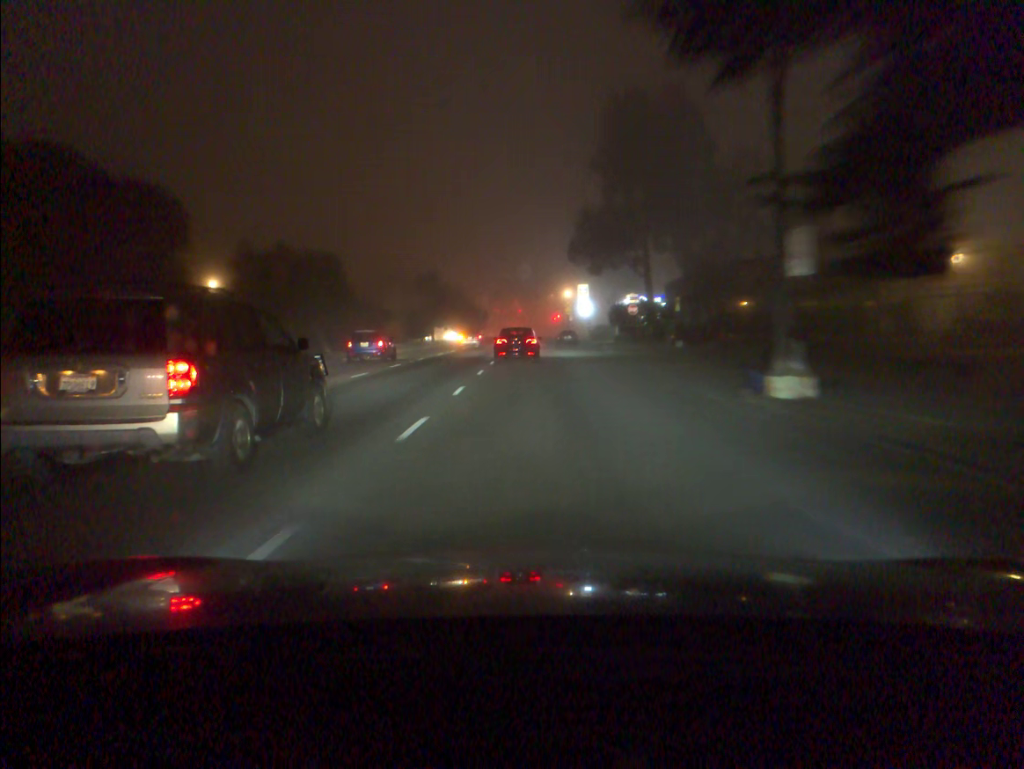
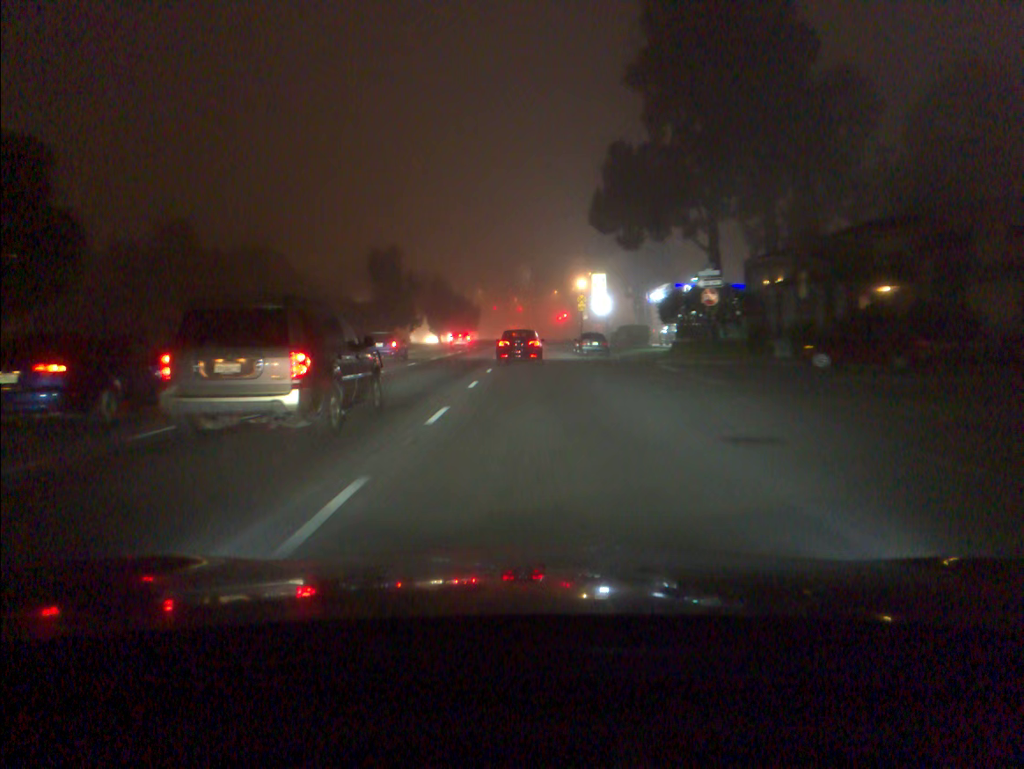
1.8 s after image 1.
(0.0, +26.6) m; 0°
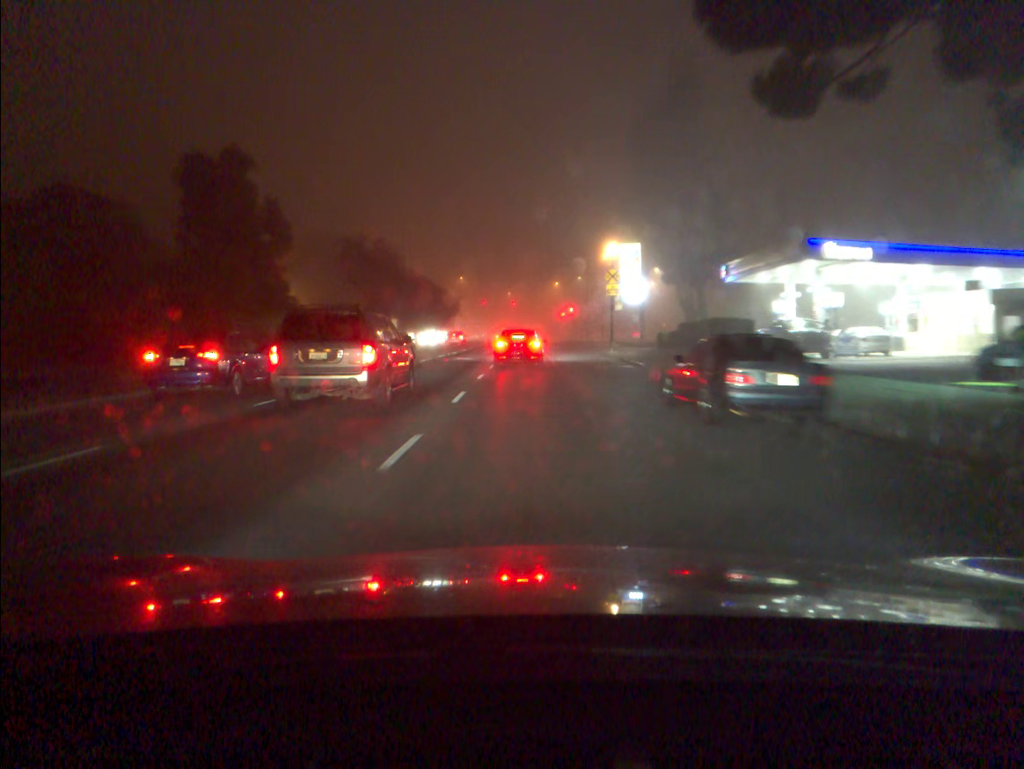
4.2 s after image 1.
(0.0, +32.6) m; 0°
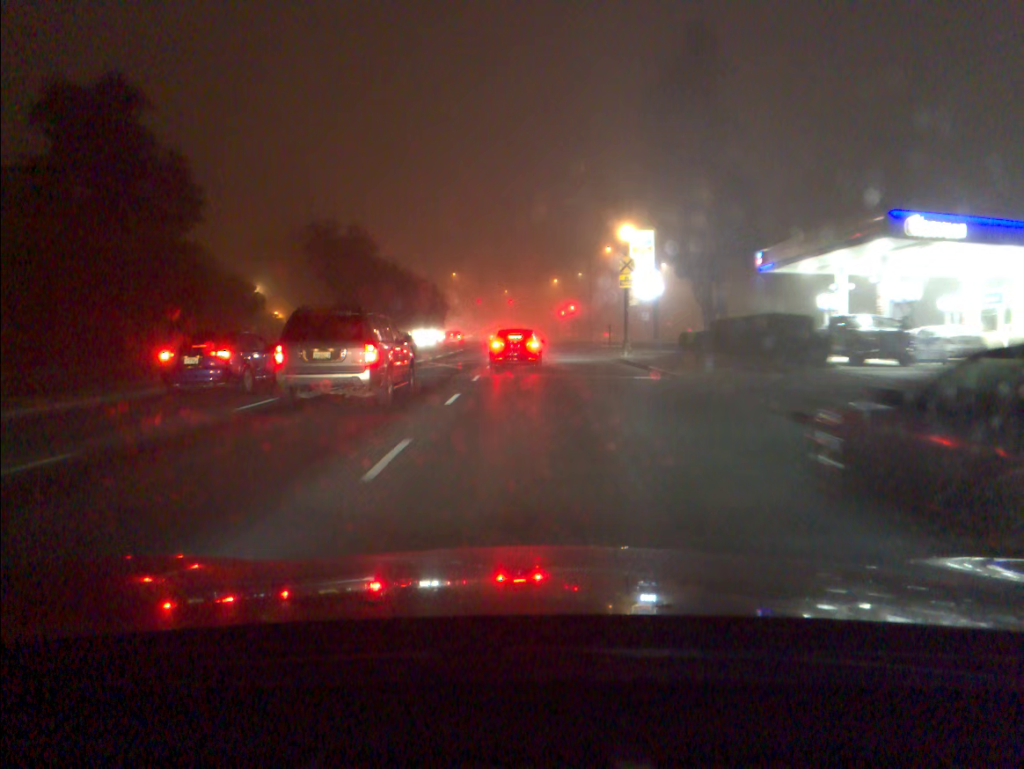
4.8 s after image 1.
(0.0, +7.9) m; 0°
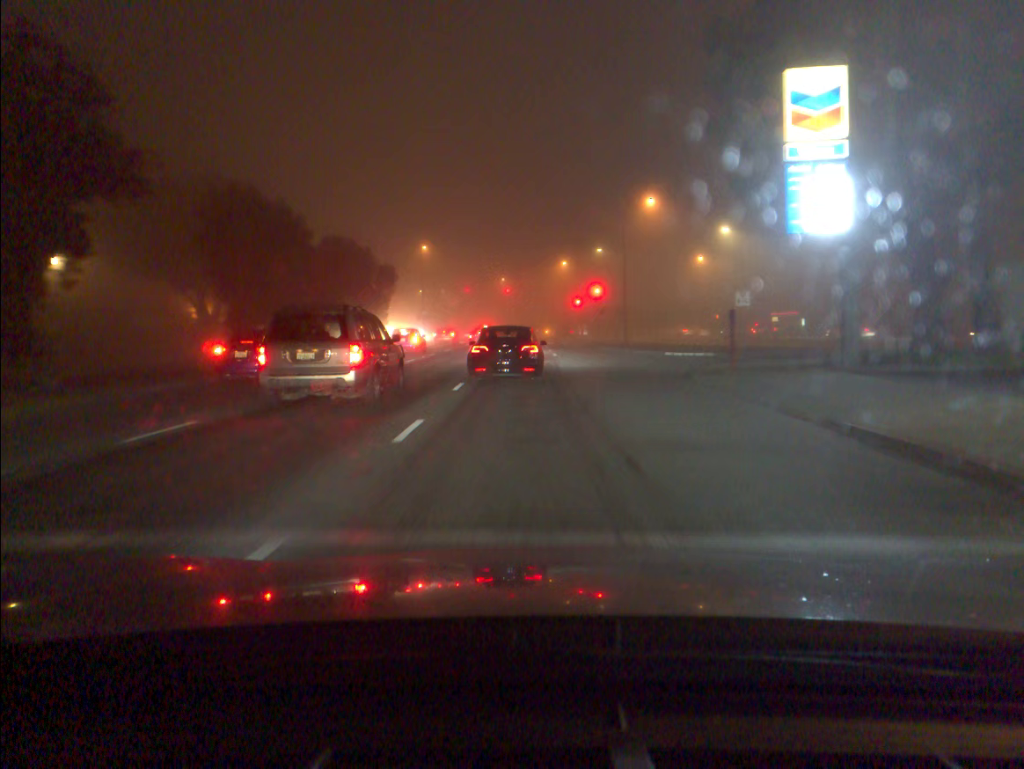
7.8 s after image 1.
(0.0, +34.1) m; 0°
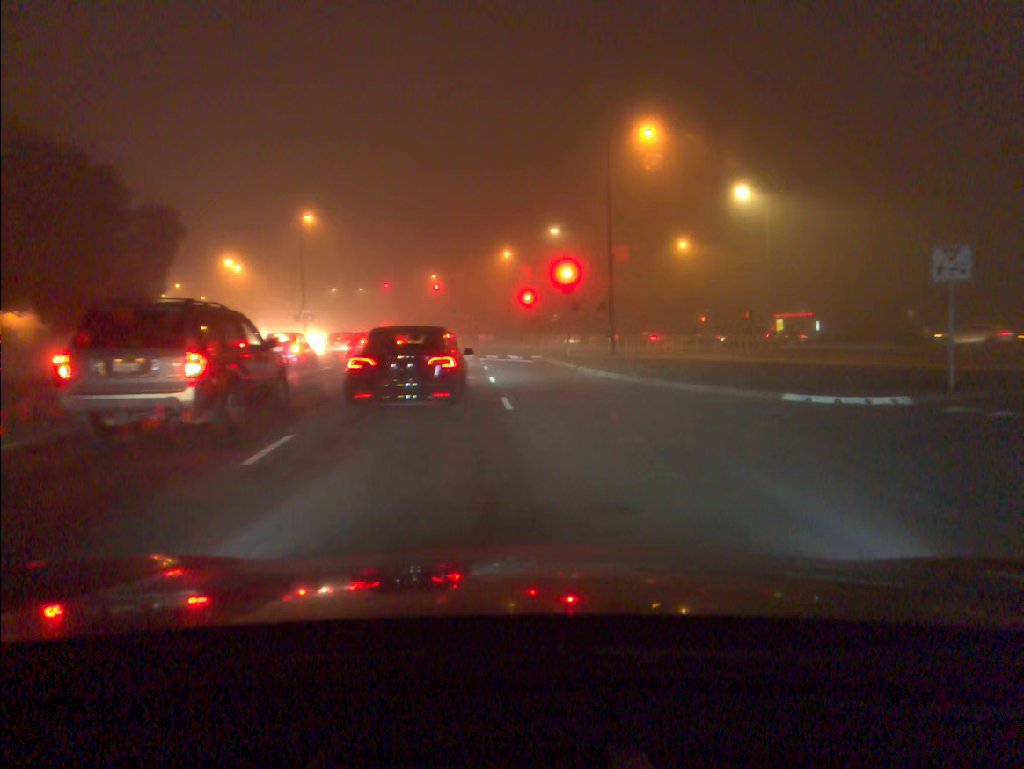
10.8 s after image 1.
(+0.4, +24.7) m; +5°
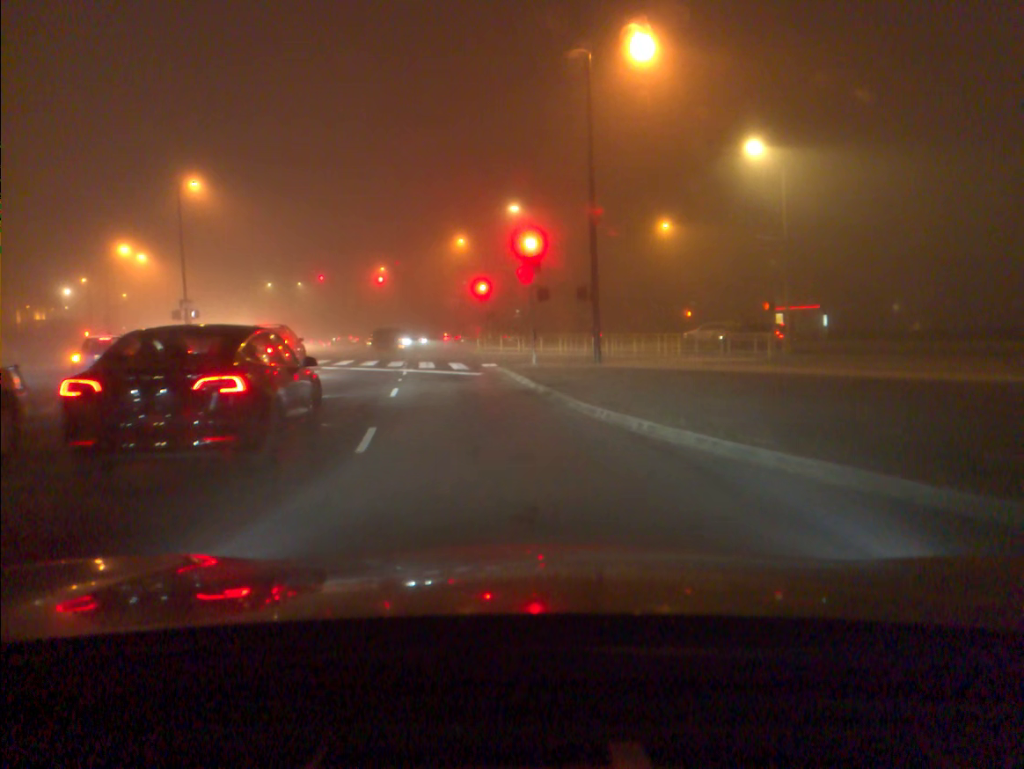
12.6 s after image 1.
(+0.4, +12.4) m; +2°
